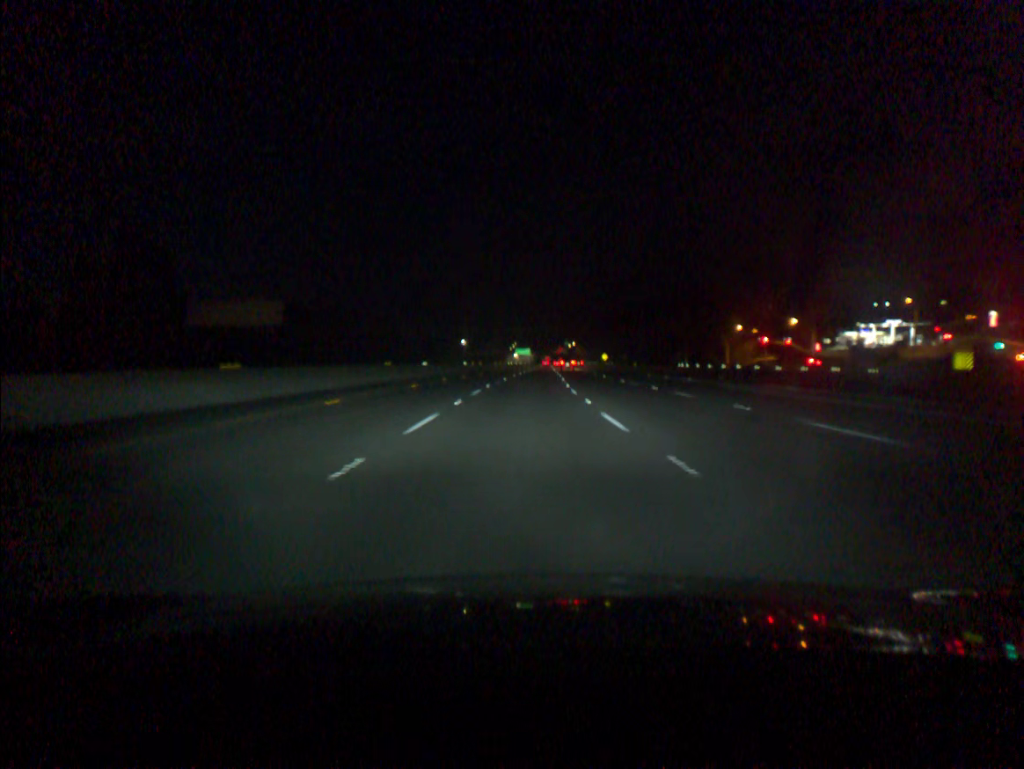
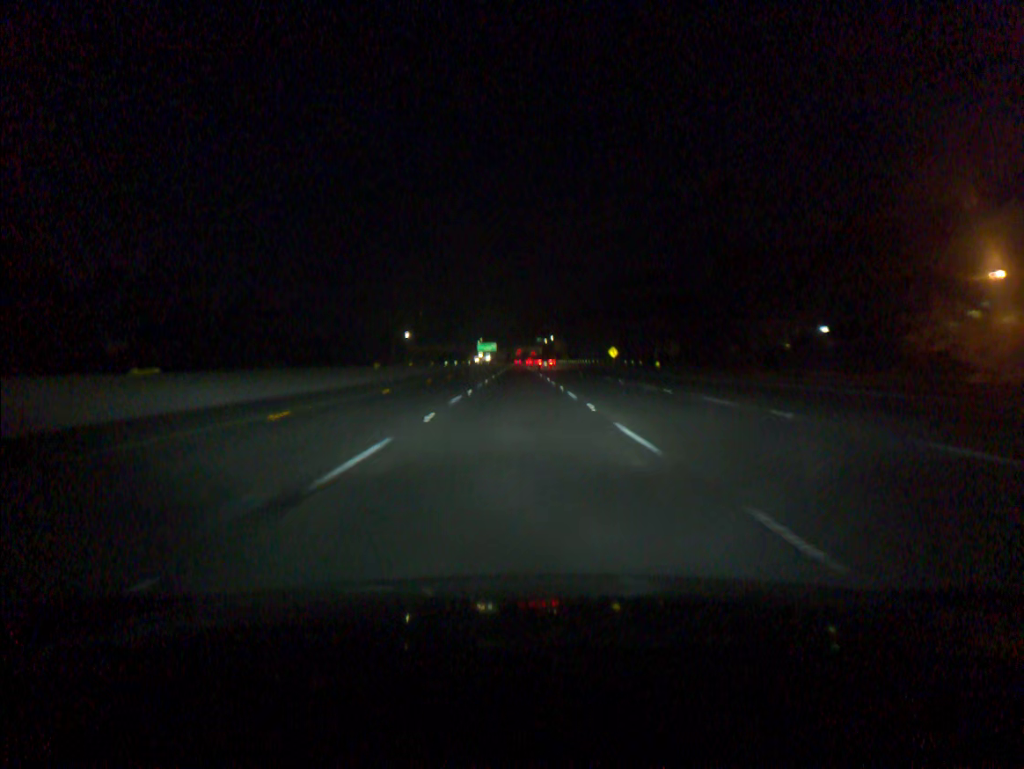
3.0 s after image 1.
(+2.5, +92.3) m; +2°
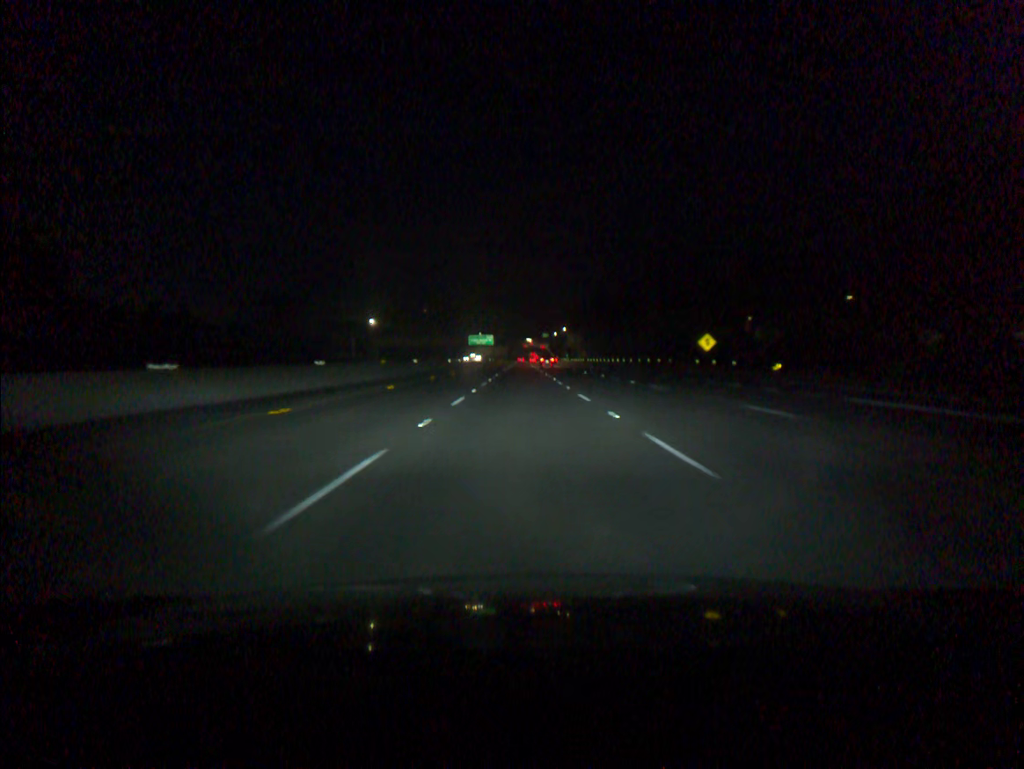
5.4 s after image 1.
(-0.2, +73.4) m; 0°
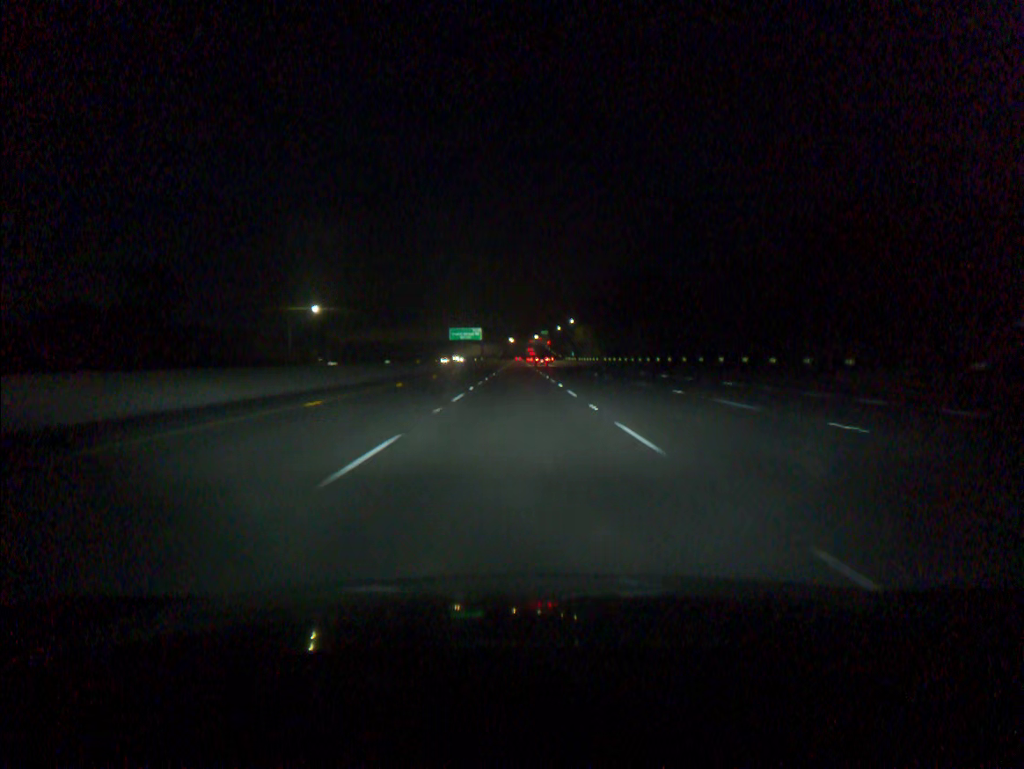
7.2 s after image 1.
(+0.1, +55.0) m; 0°
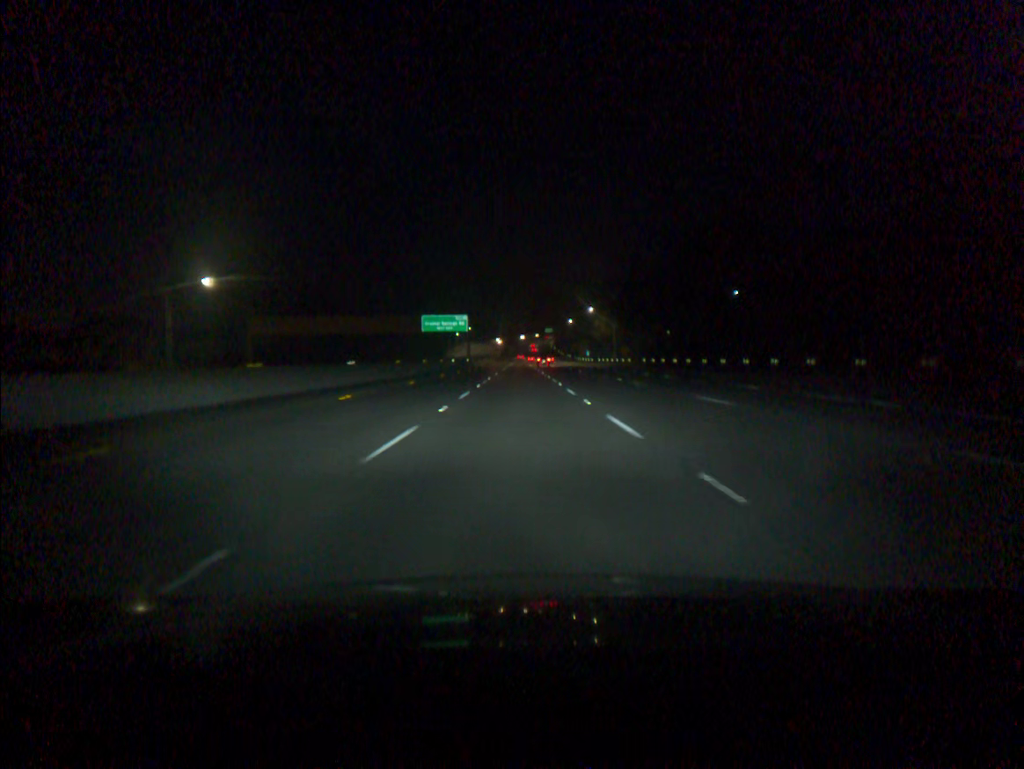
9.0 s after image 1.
(-0.1, +55.0) m; 0°
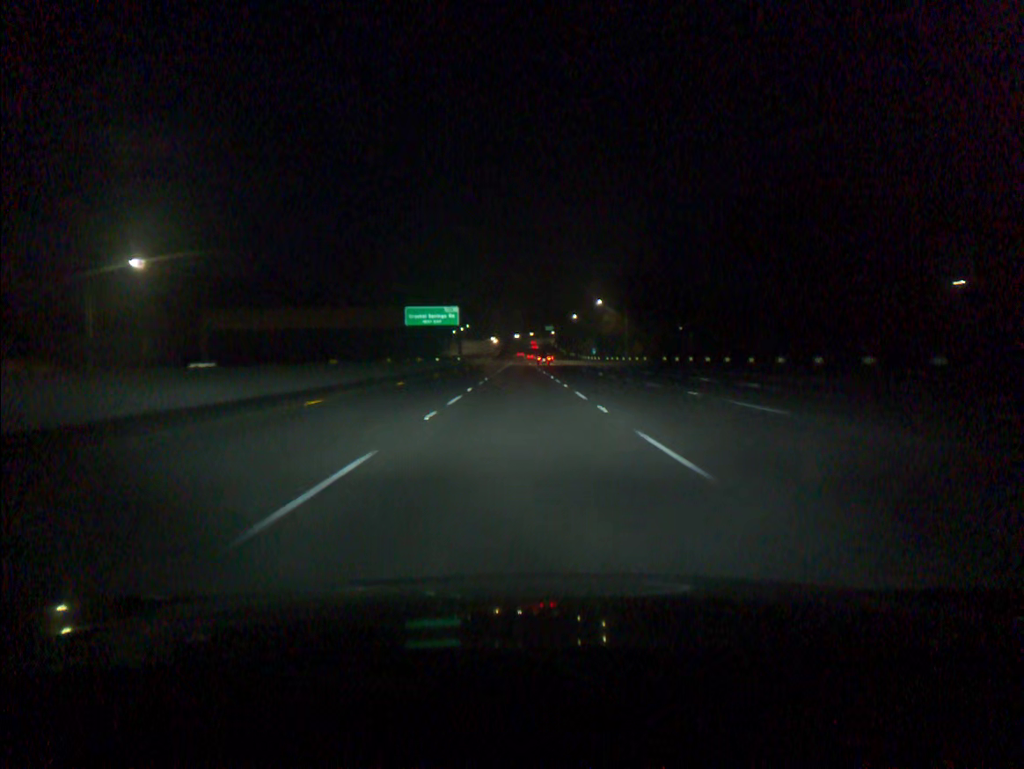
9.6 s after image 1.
(0.0, +18.4) m; 0°
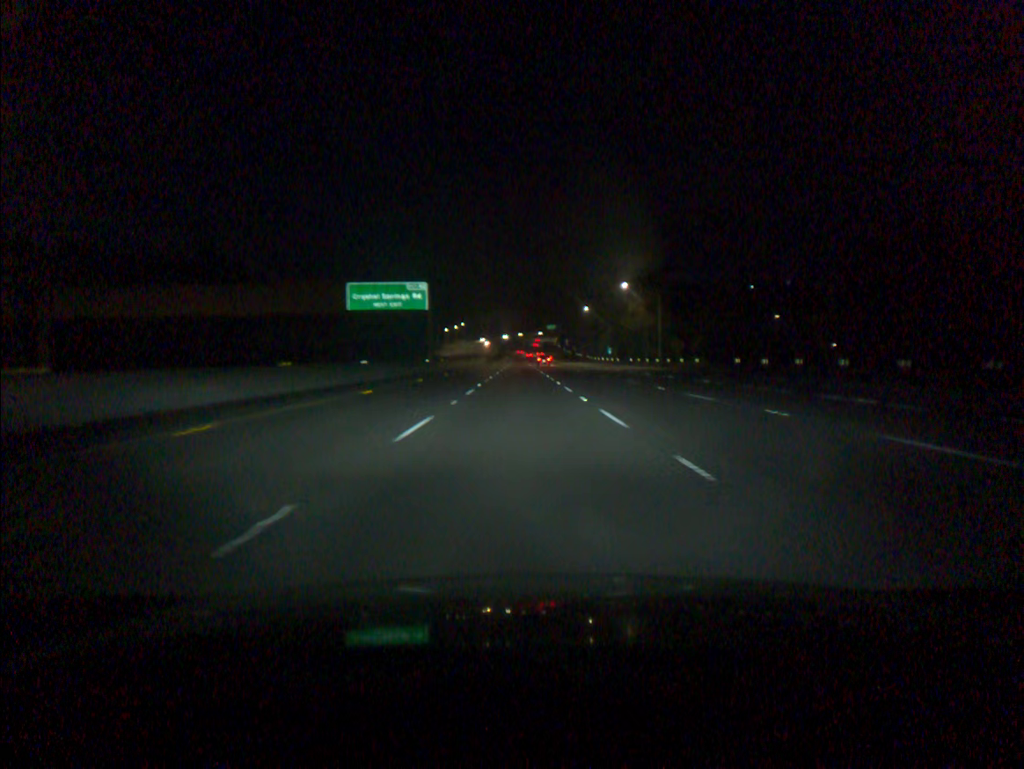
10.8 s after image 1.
(0.0, +36.7) m; 0°
